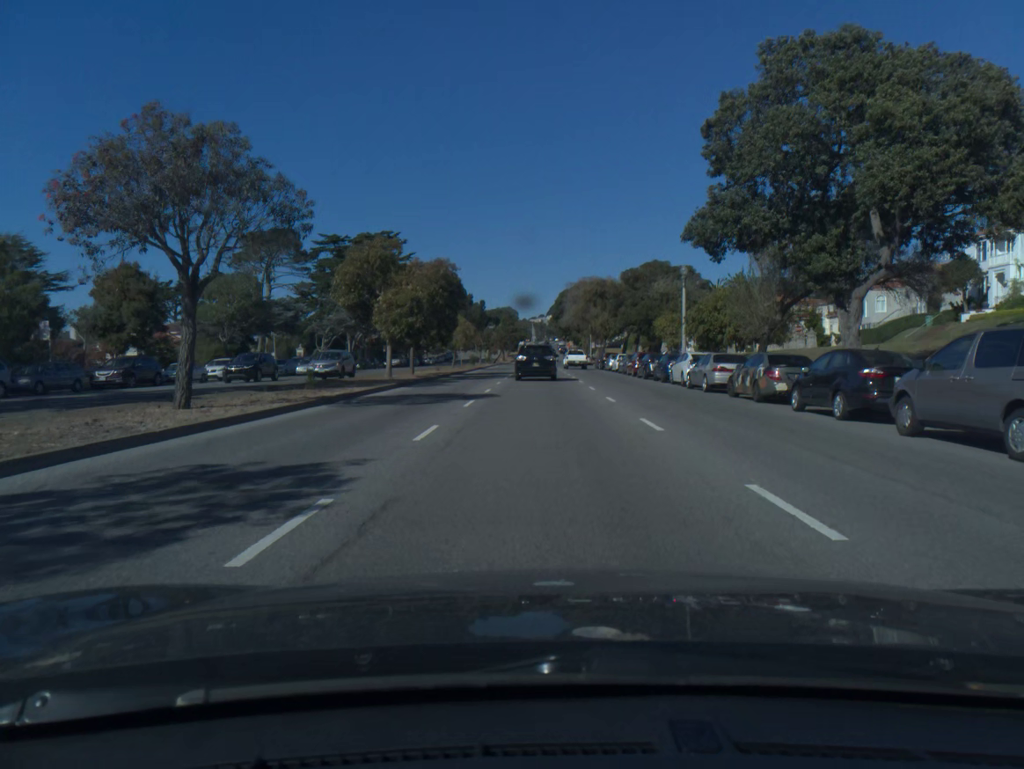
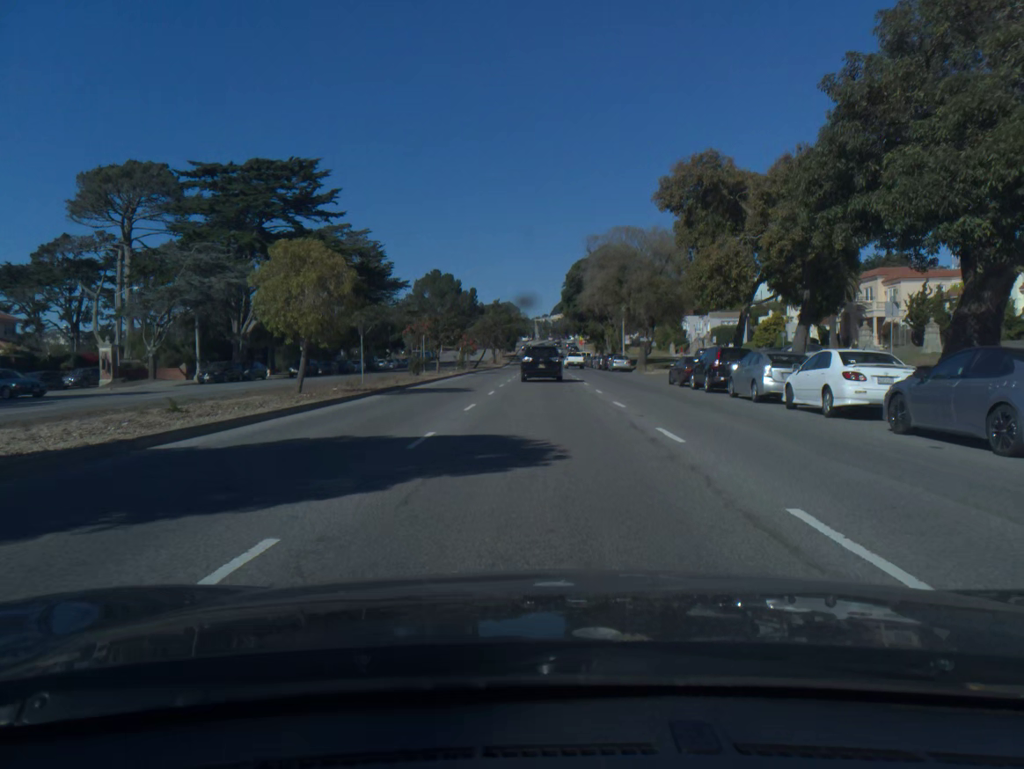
(0.0, +44.6) m; 0°
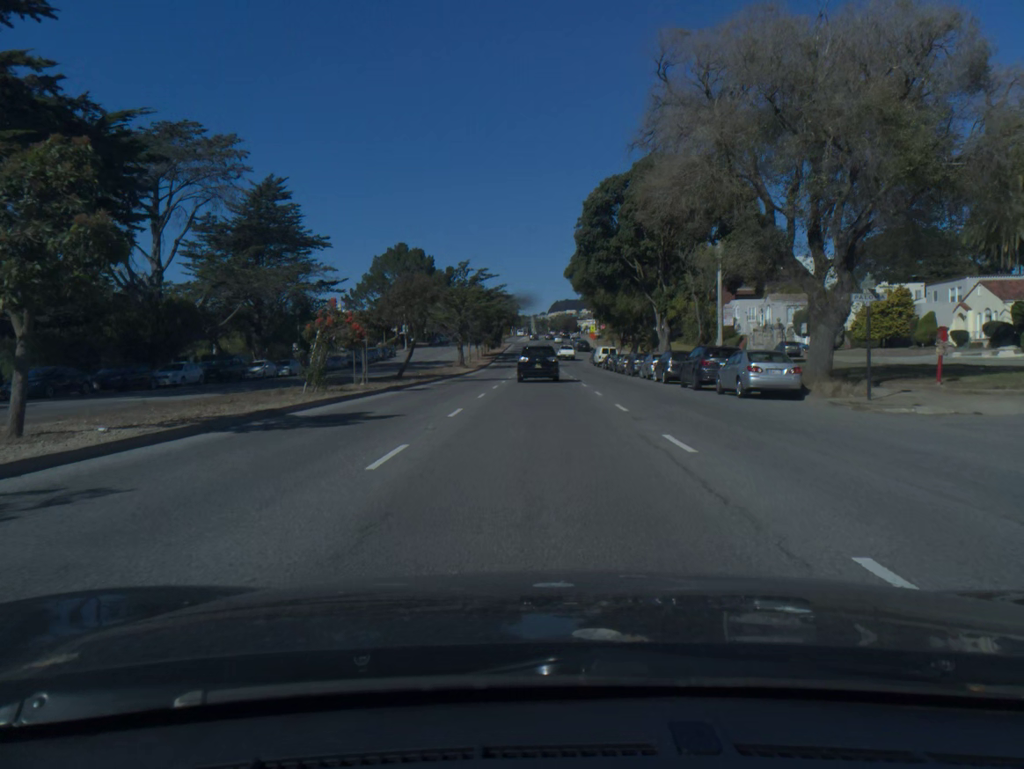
(+0.1, +44.9) m; 0°
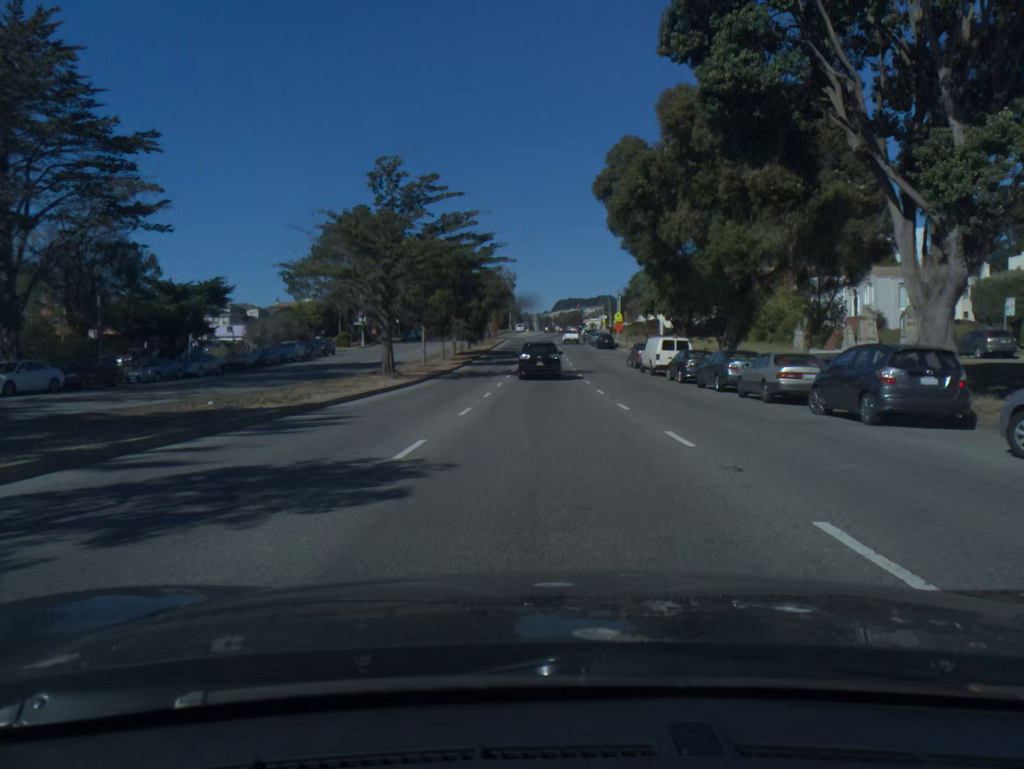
(-0.1, +35.7) m; 0°
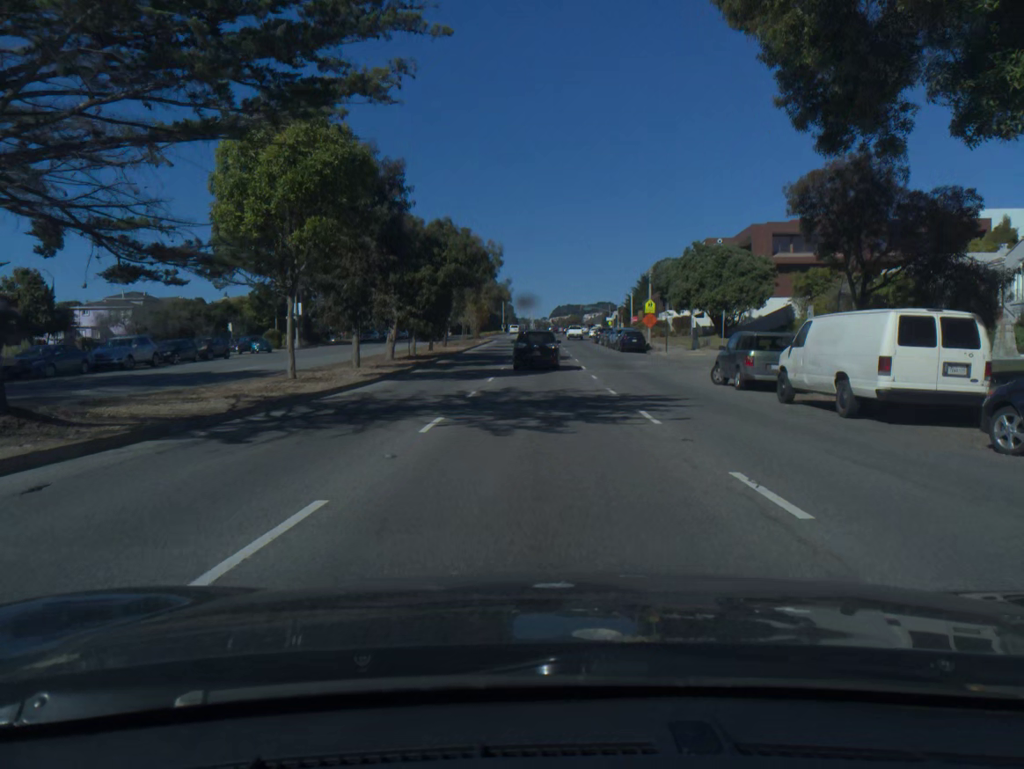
(0.0, +26.6) m; 0°
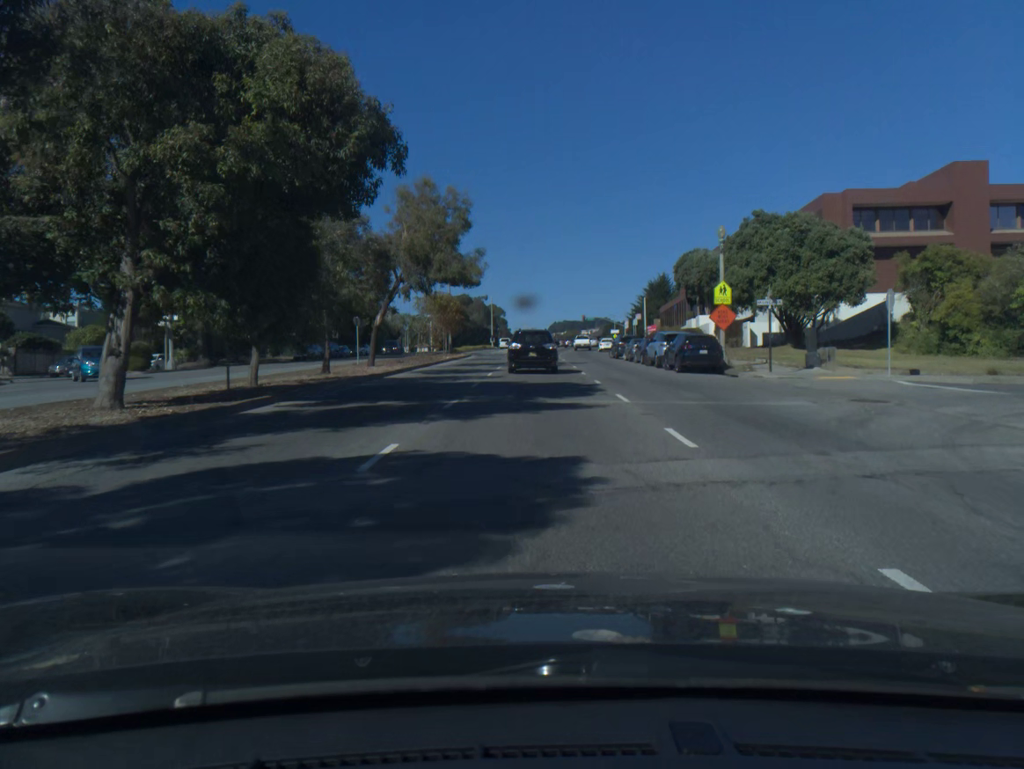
(+0.1, +25.5) m; 0°
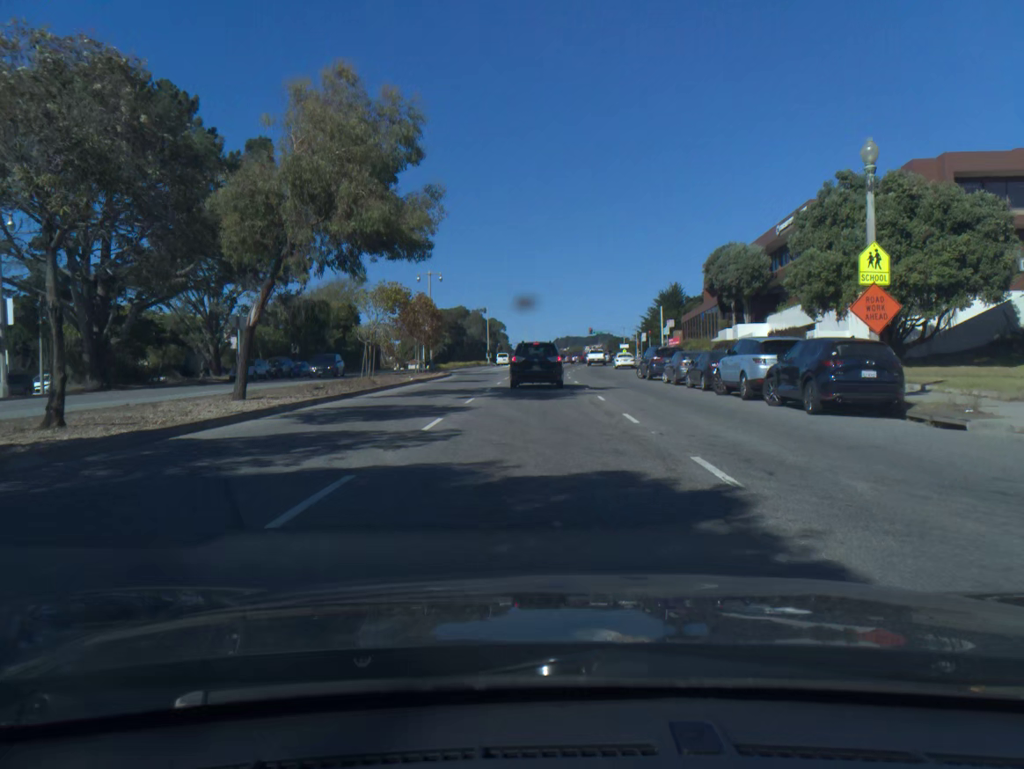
(0.0, +16.1) m; 0°
